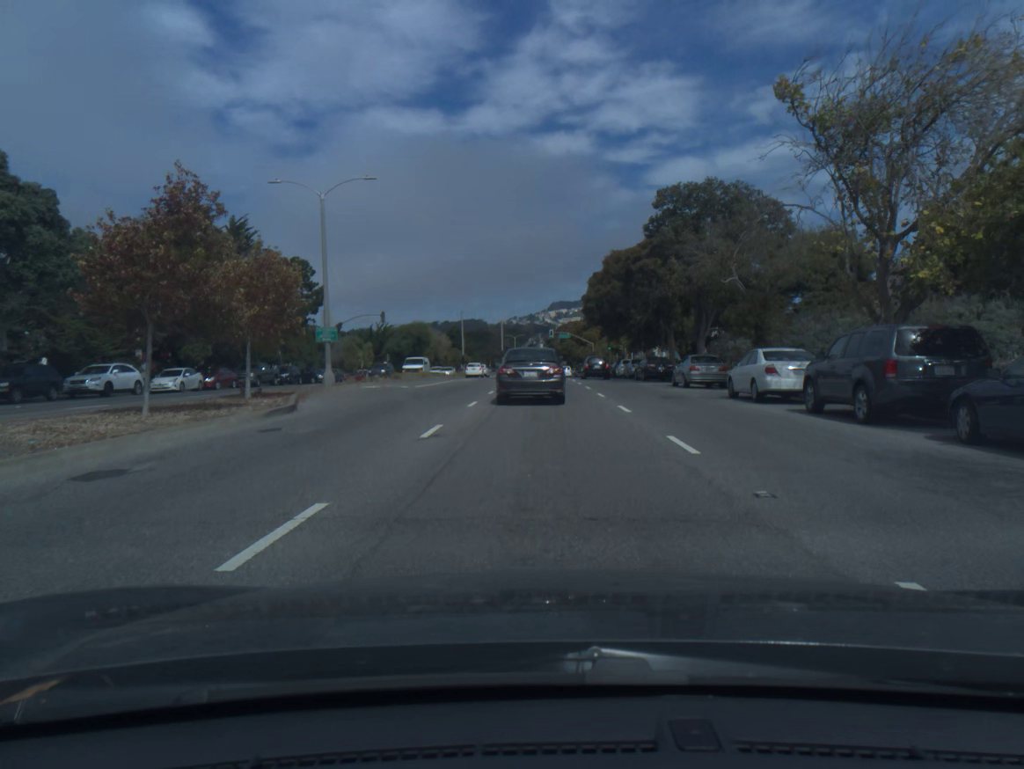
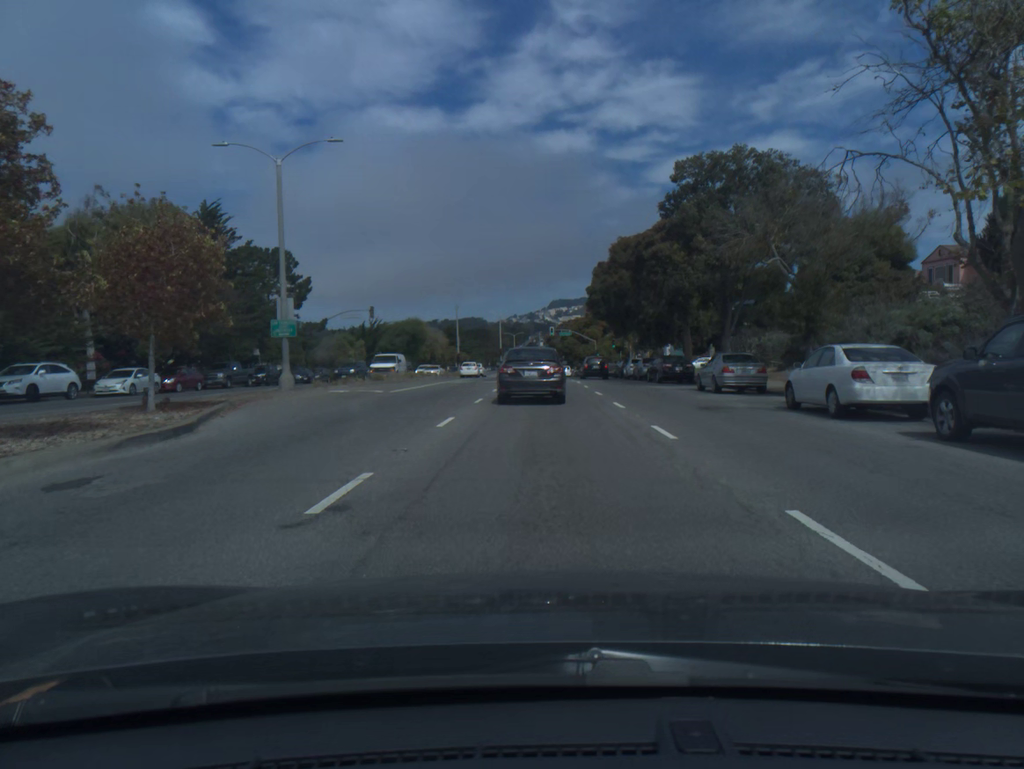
(0.0, +5.7) m; 0°
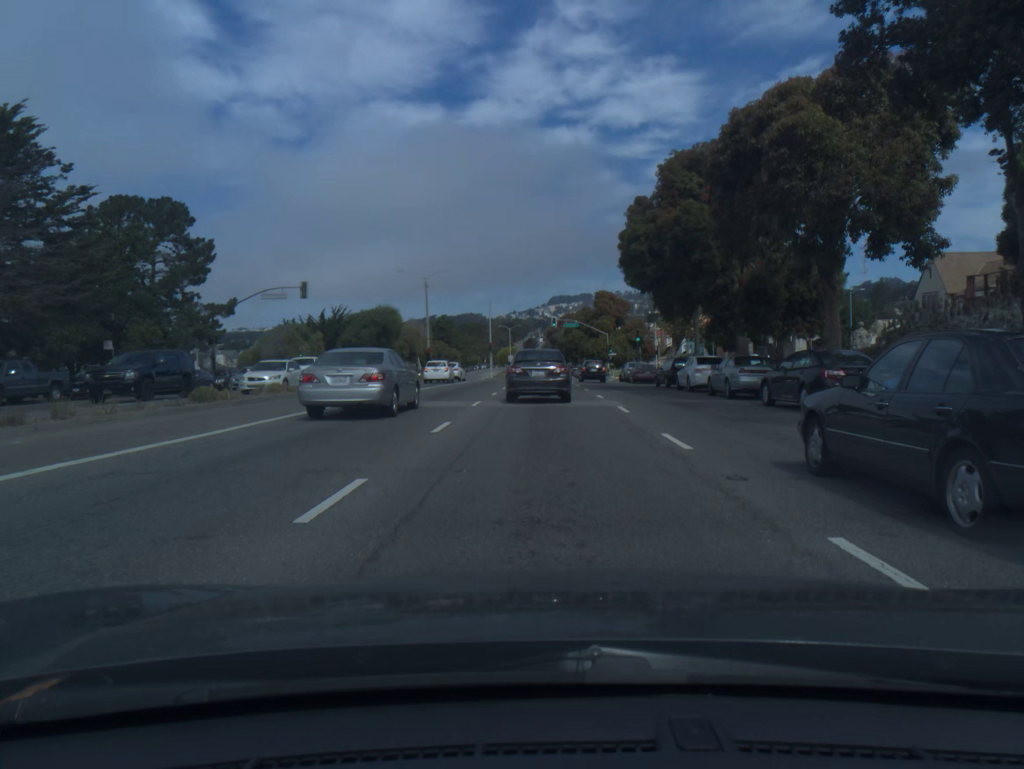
(0.0, +22.5) m; 0°
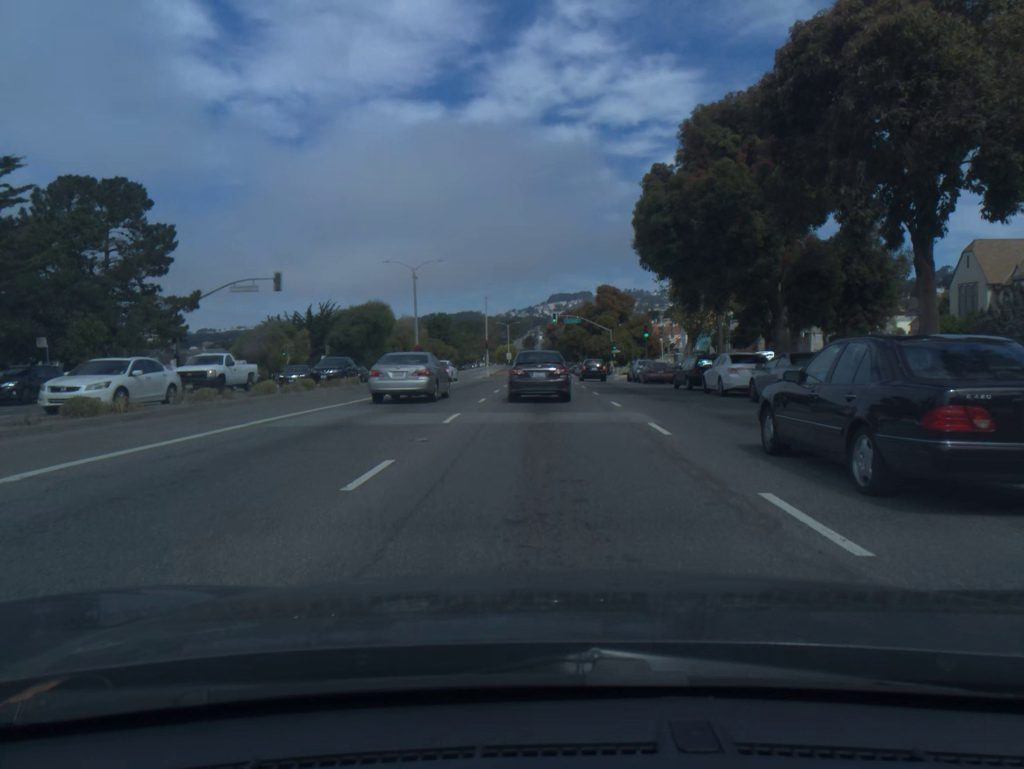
(0.0, +5.6) m; 0°
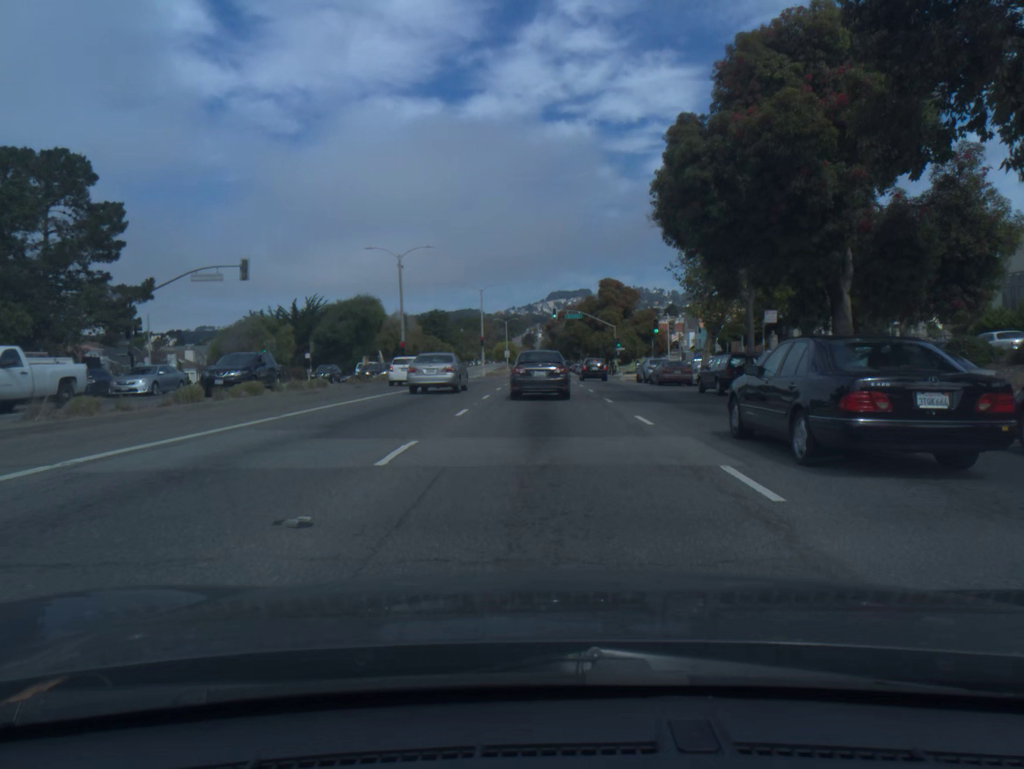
(0.0, +5.7) m; 0°
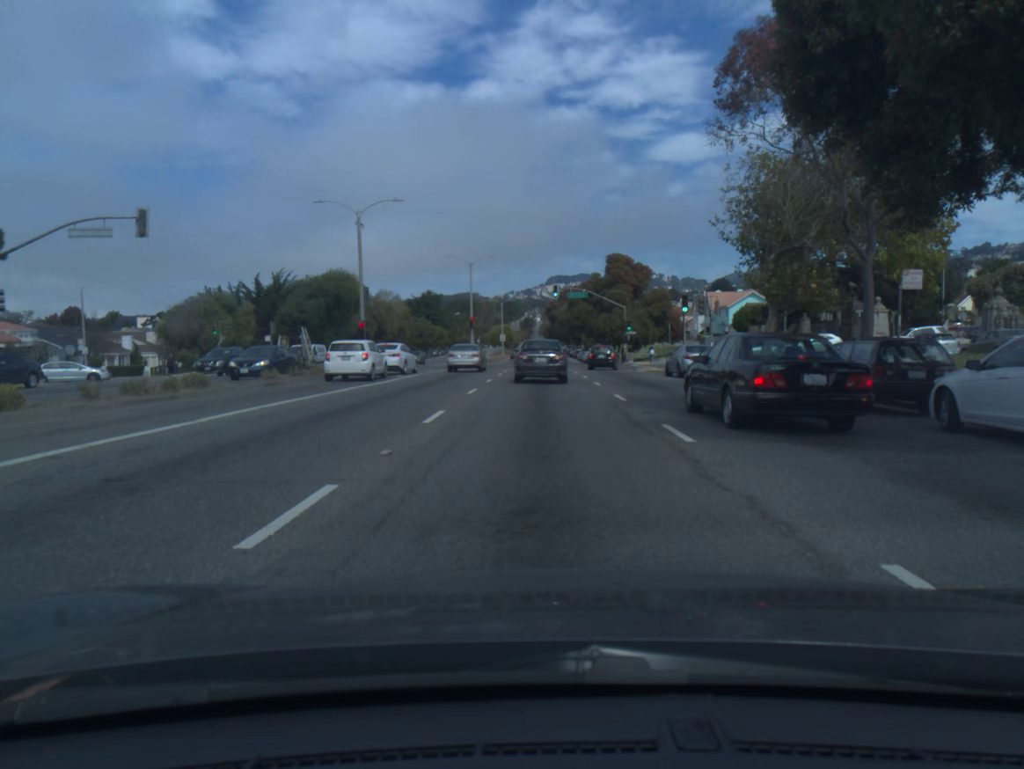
(0.0, +11.5) m; 0°
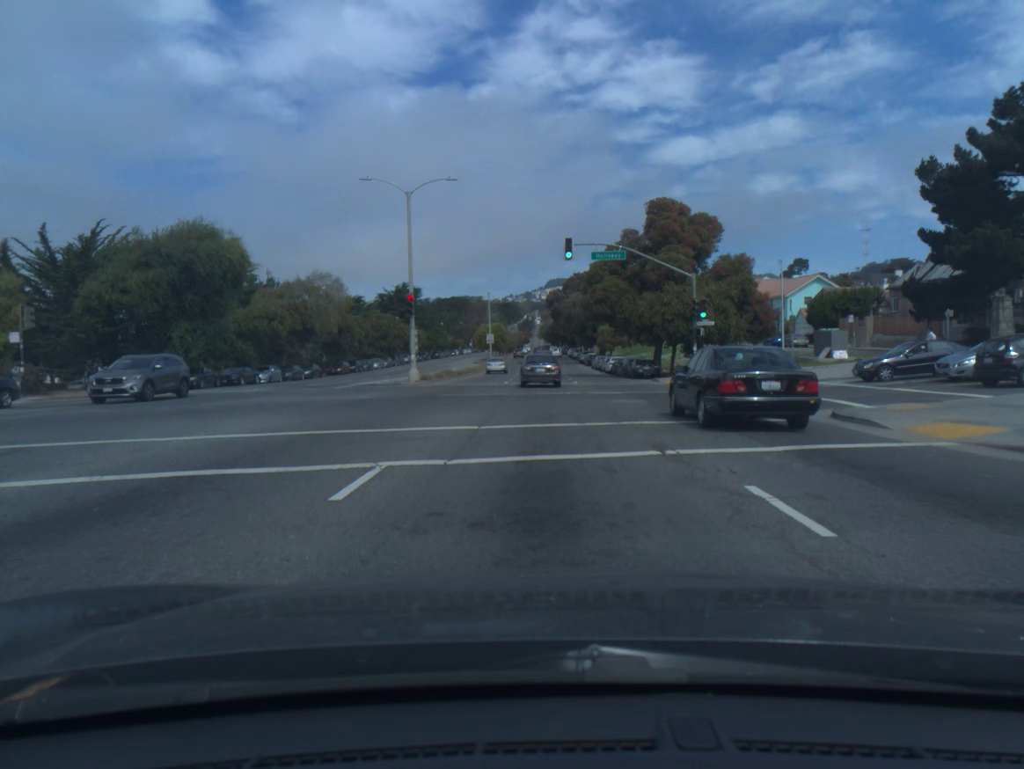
(+0.1, +33.4) m; +1°
